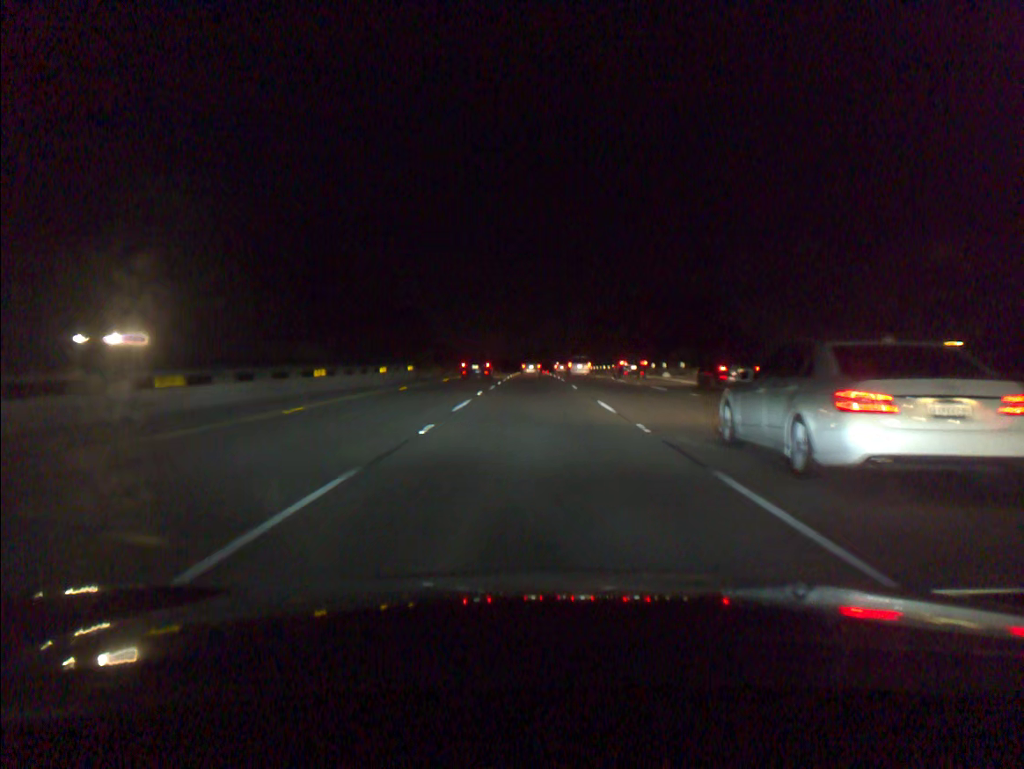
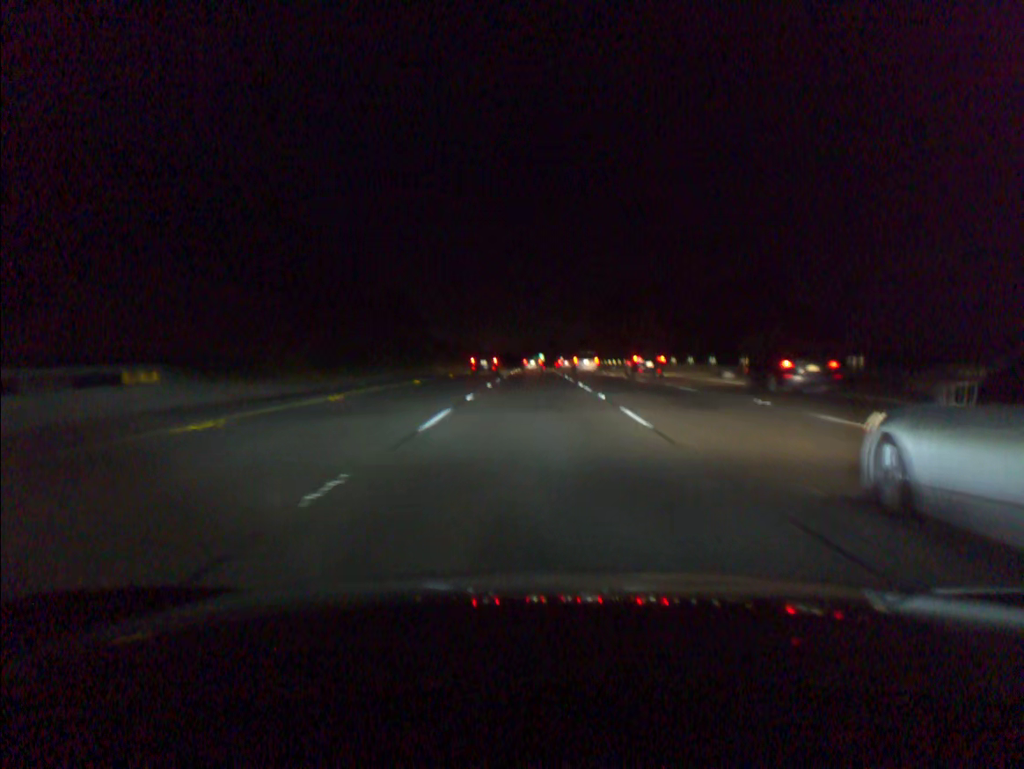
(-0.1, +35.1) m; 0°
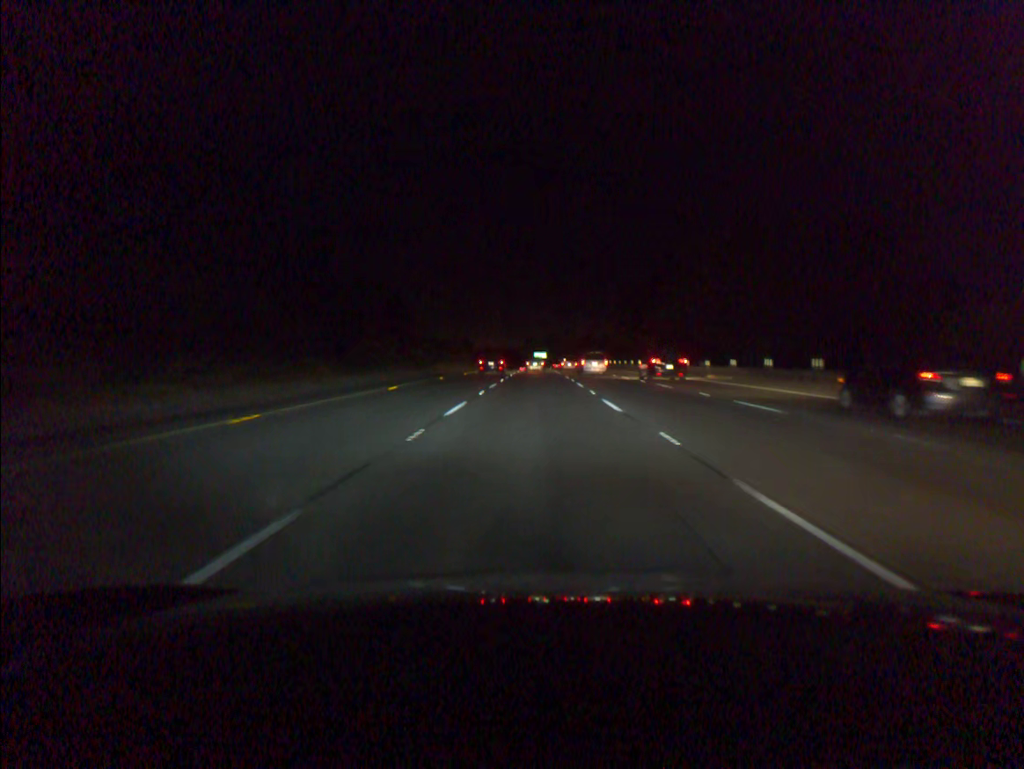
(-0.1, +35.5) m; 0°
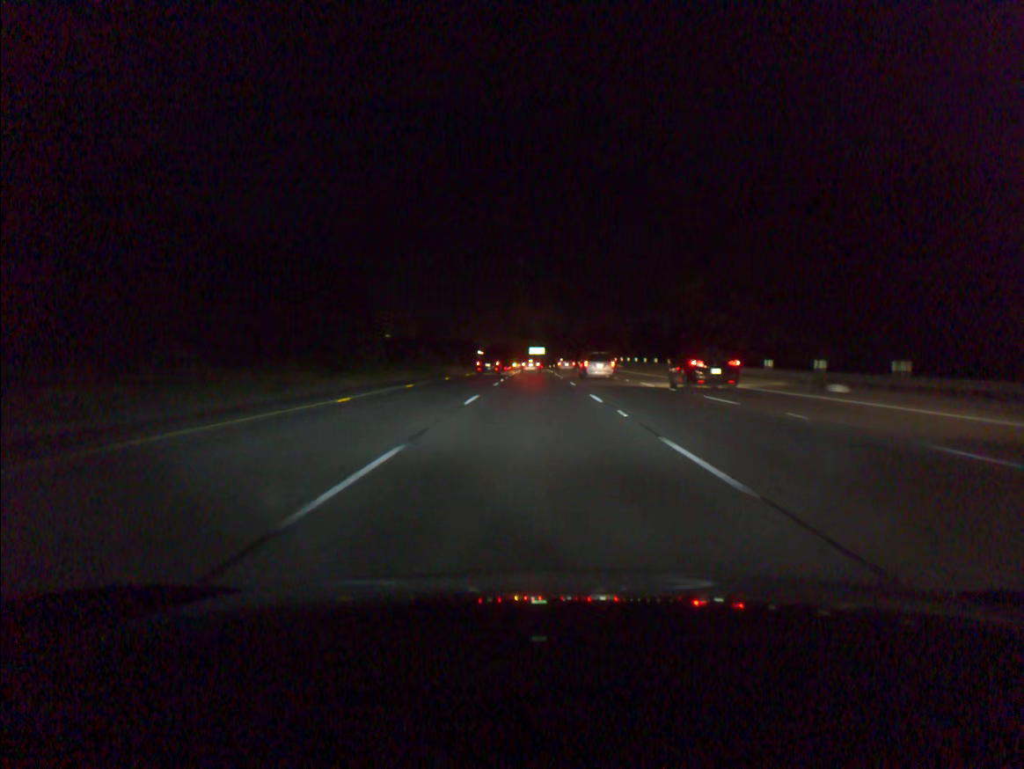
(+0.1, +54.0) m; 0°
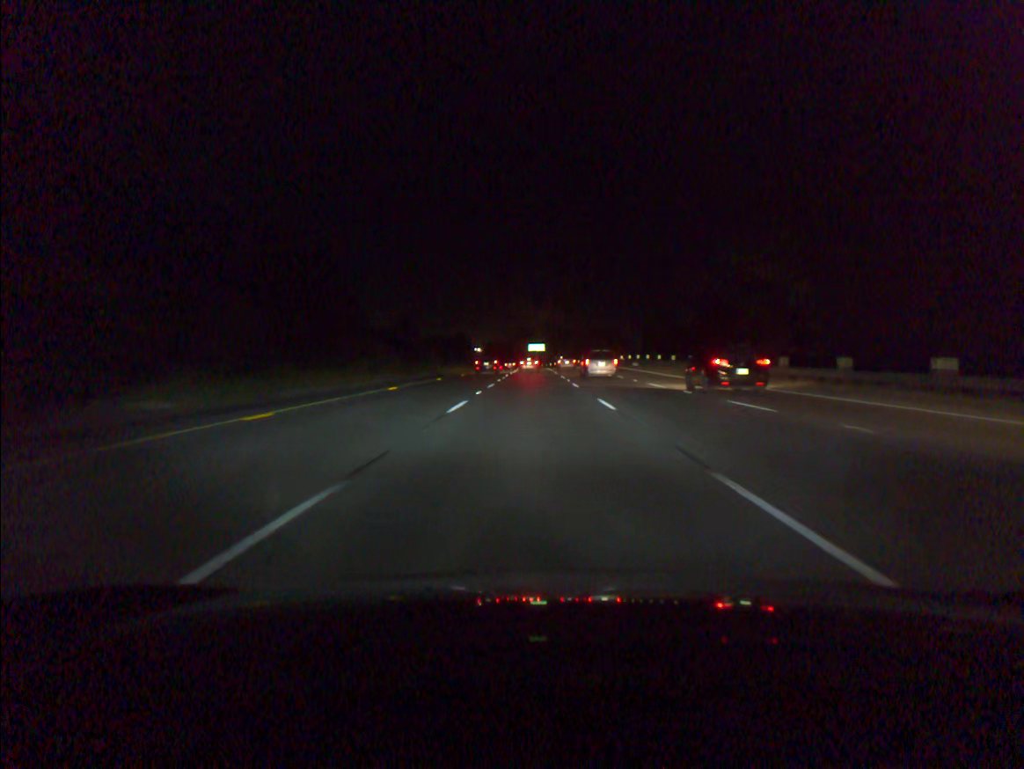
(0.0, +18.1) m; 0°
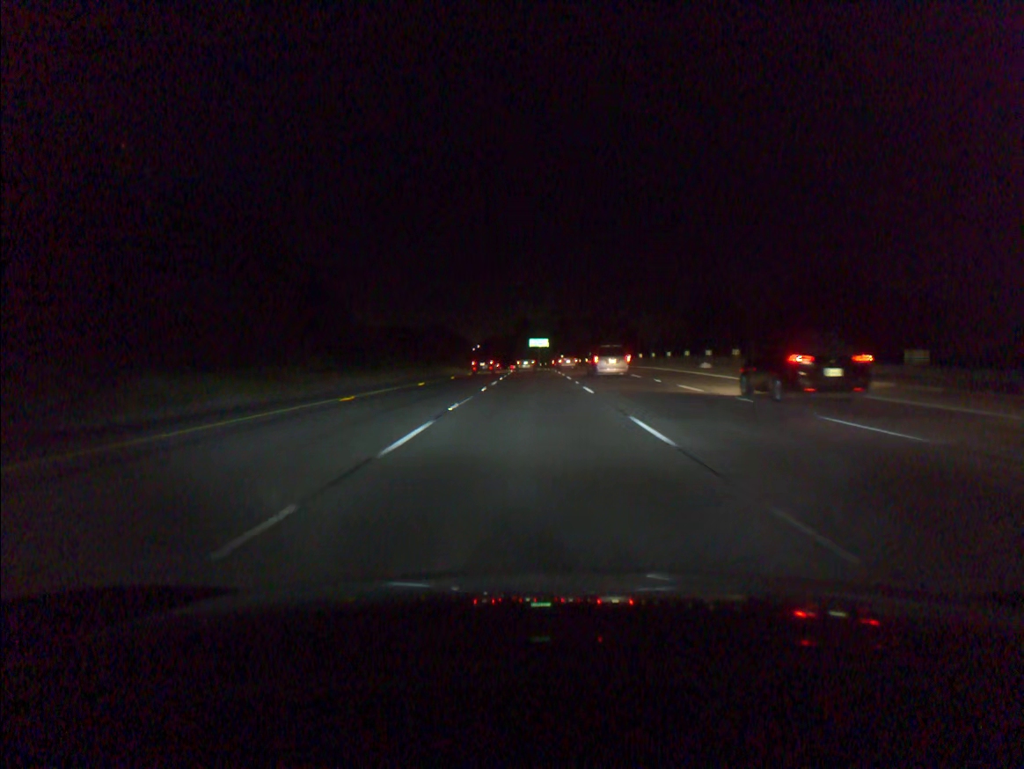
(0.0, +36.4) m; 0°
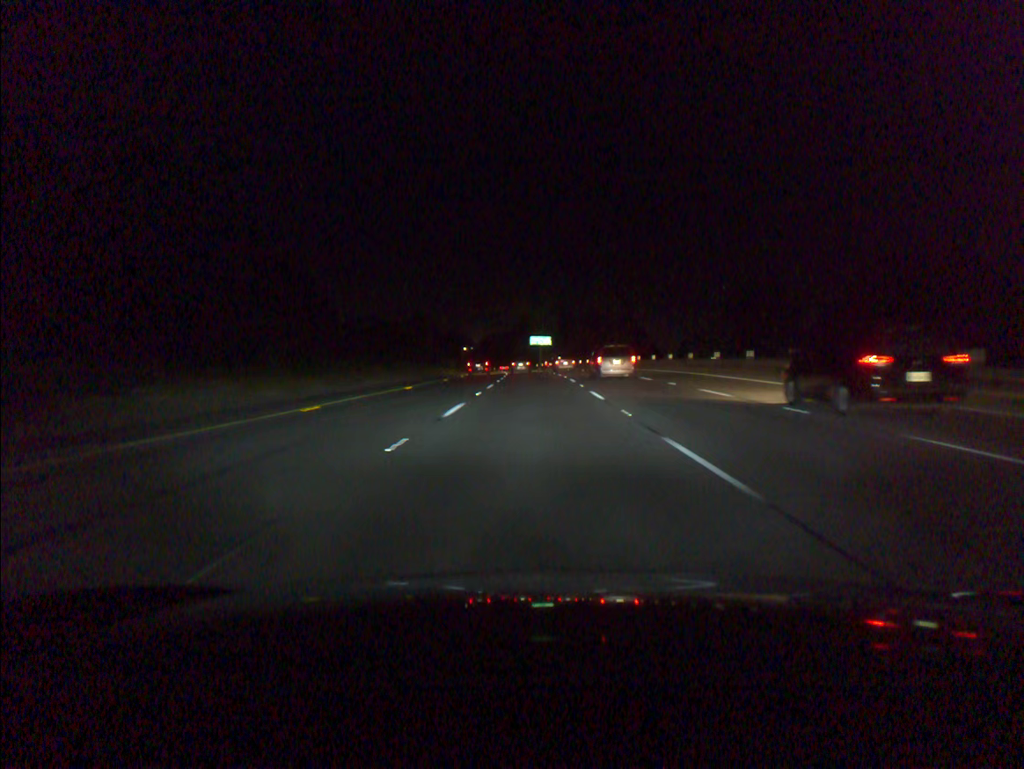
(0.0, +18.2) m; 0°
